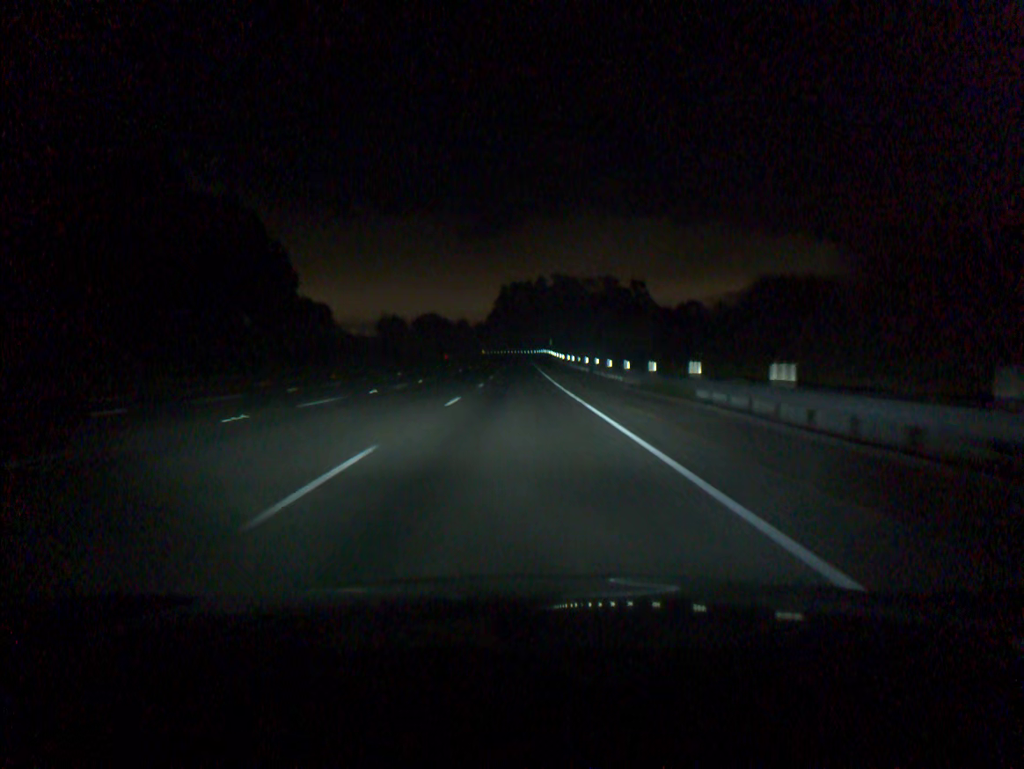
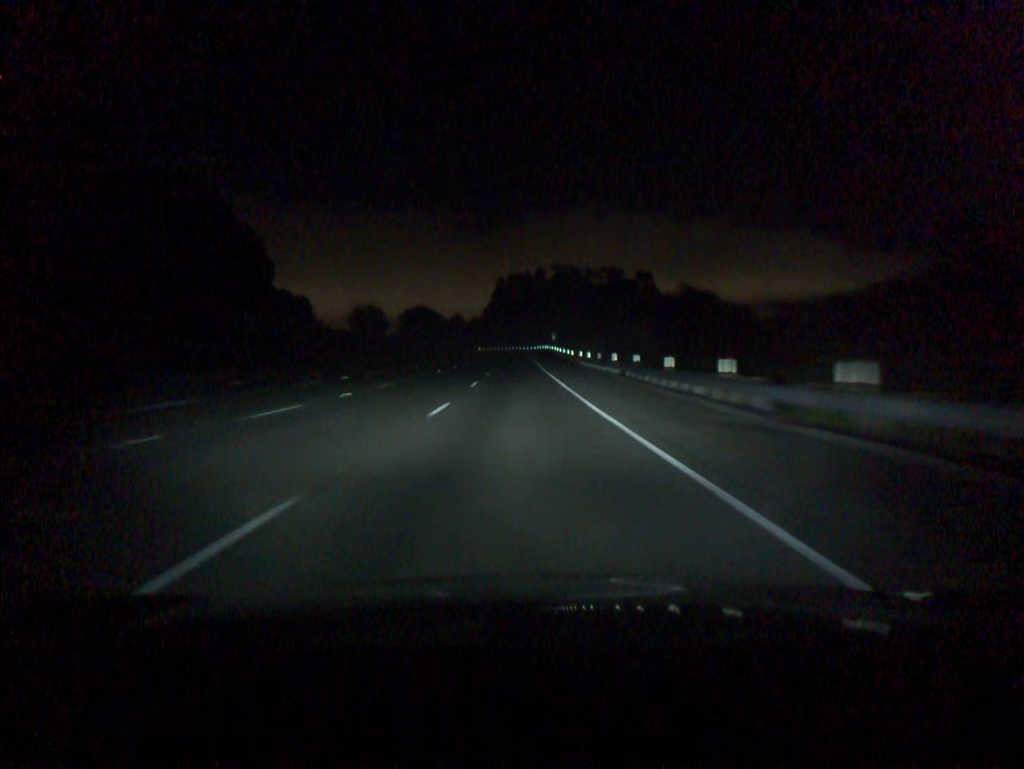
(0.0, +18.5) m; 0°
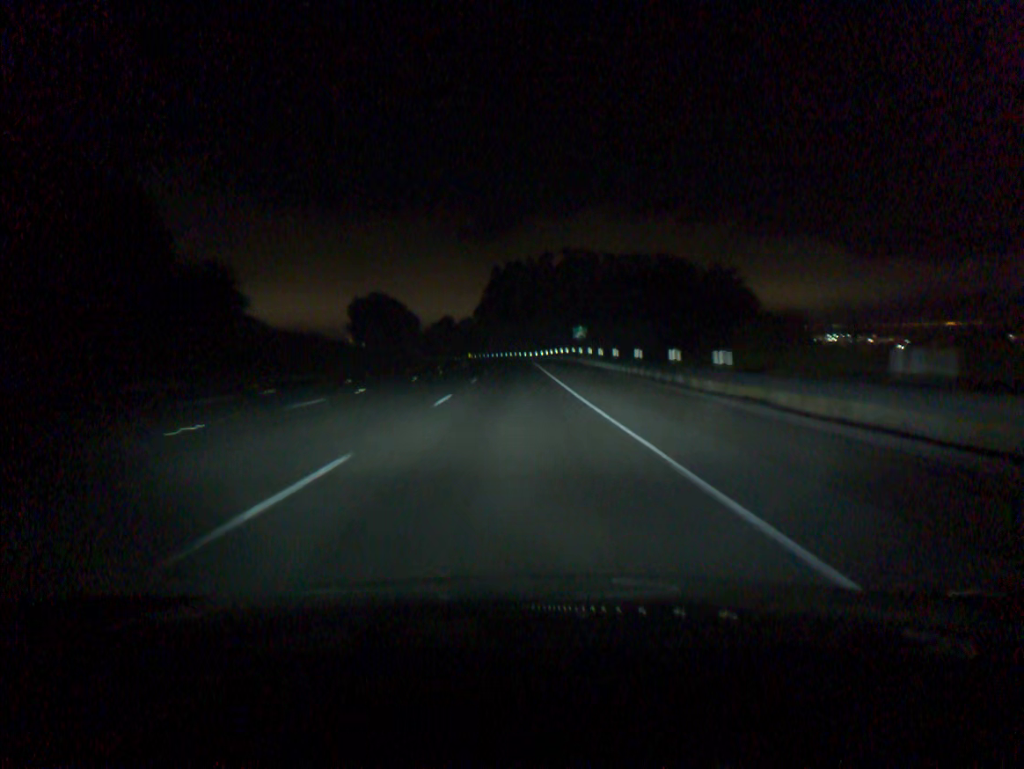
(+0.1, +55.5) m; 0°
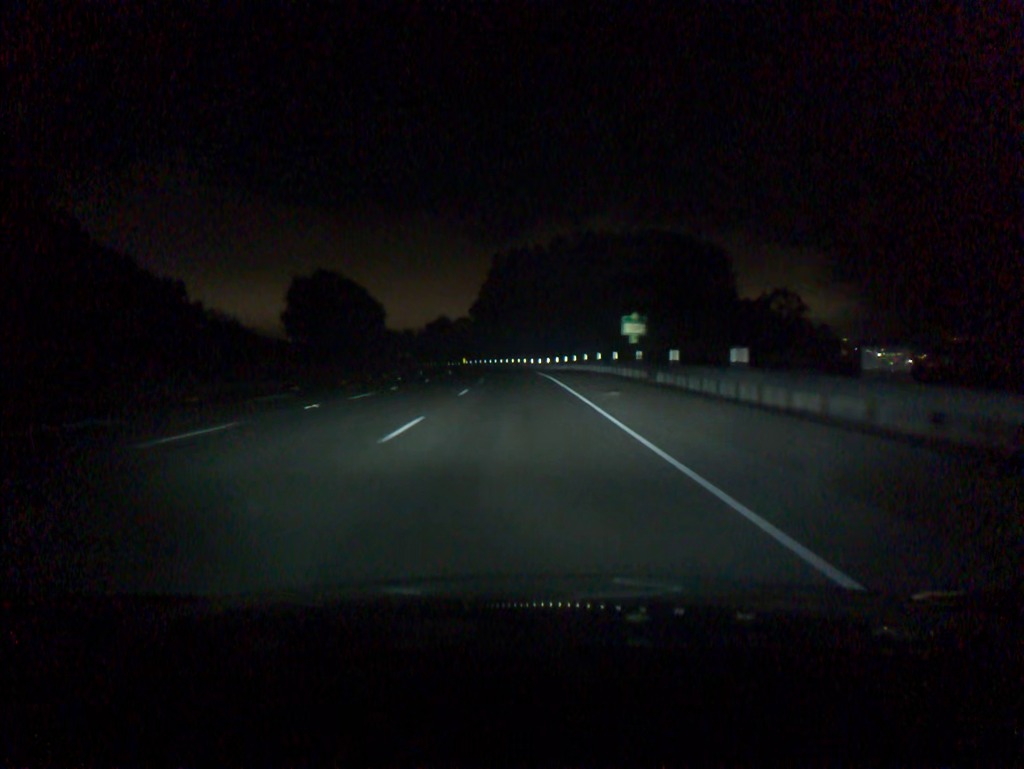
(-0.1, +36.9) m; 0°
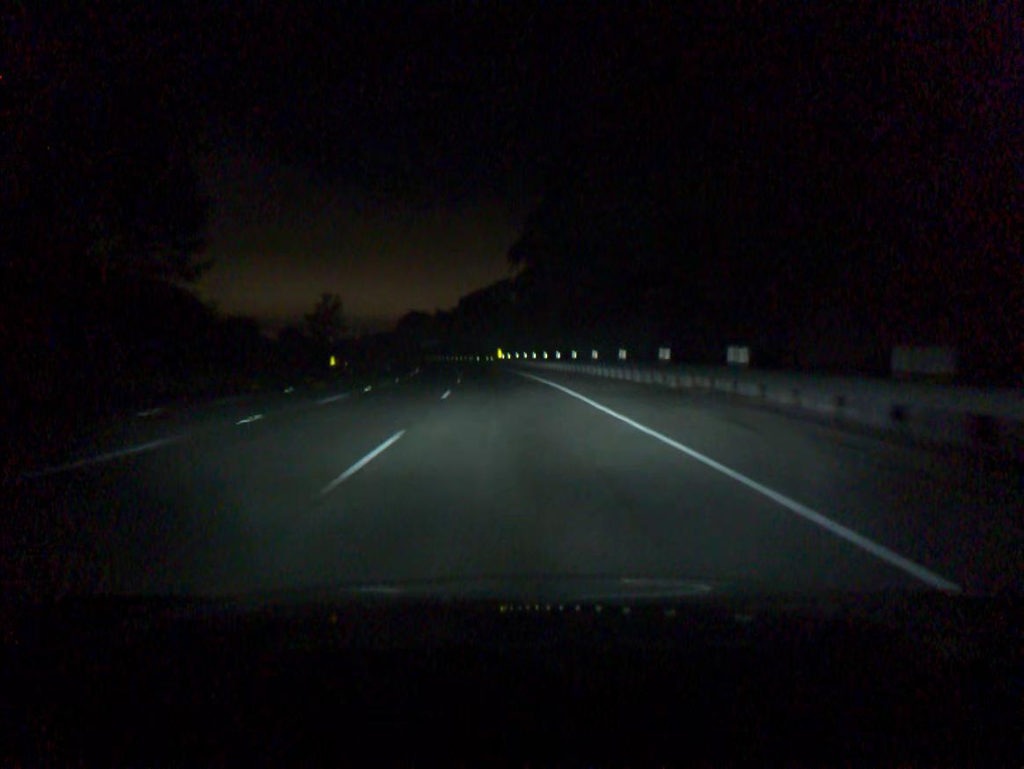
(-2.5, +91.7) m; -4°
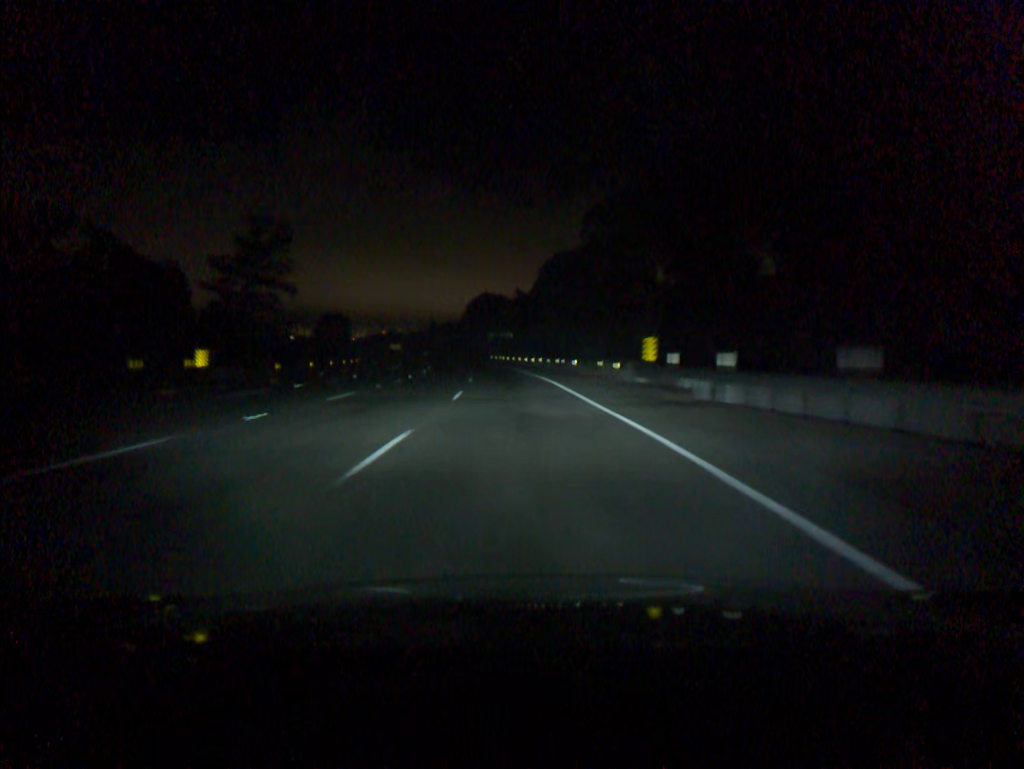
(-4.1, +73.2) m; -7°
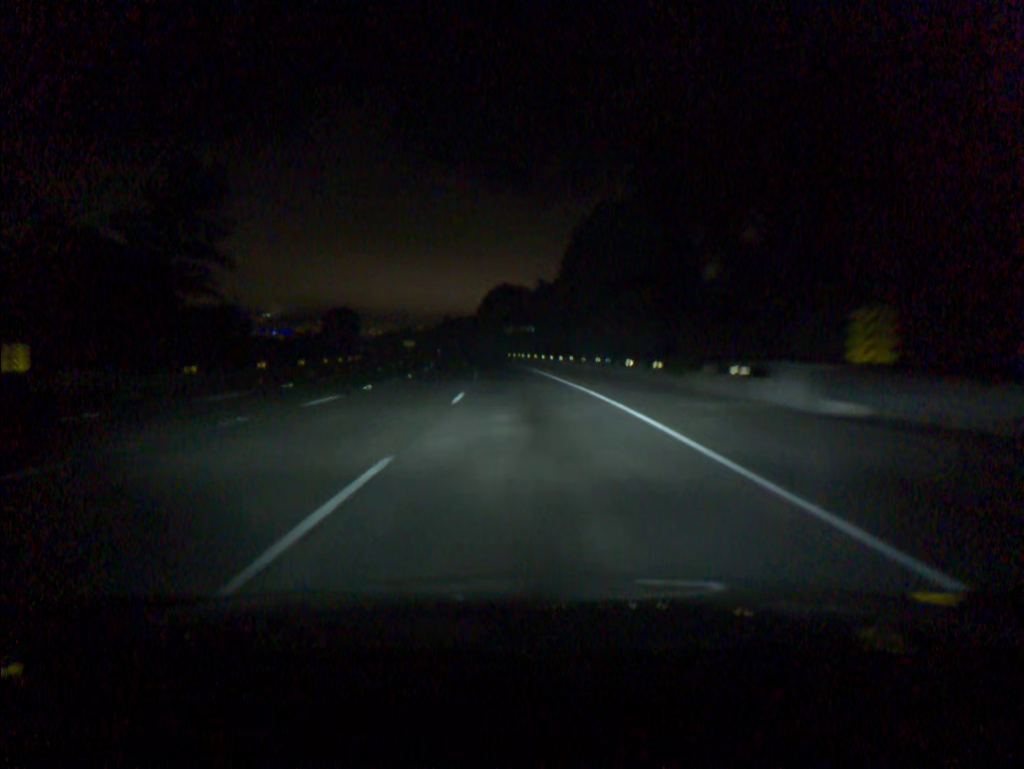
(-0.3, +18.3) m; -1°
